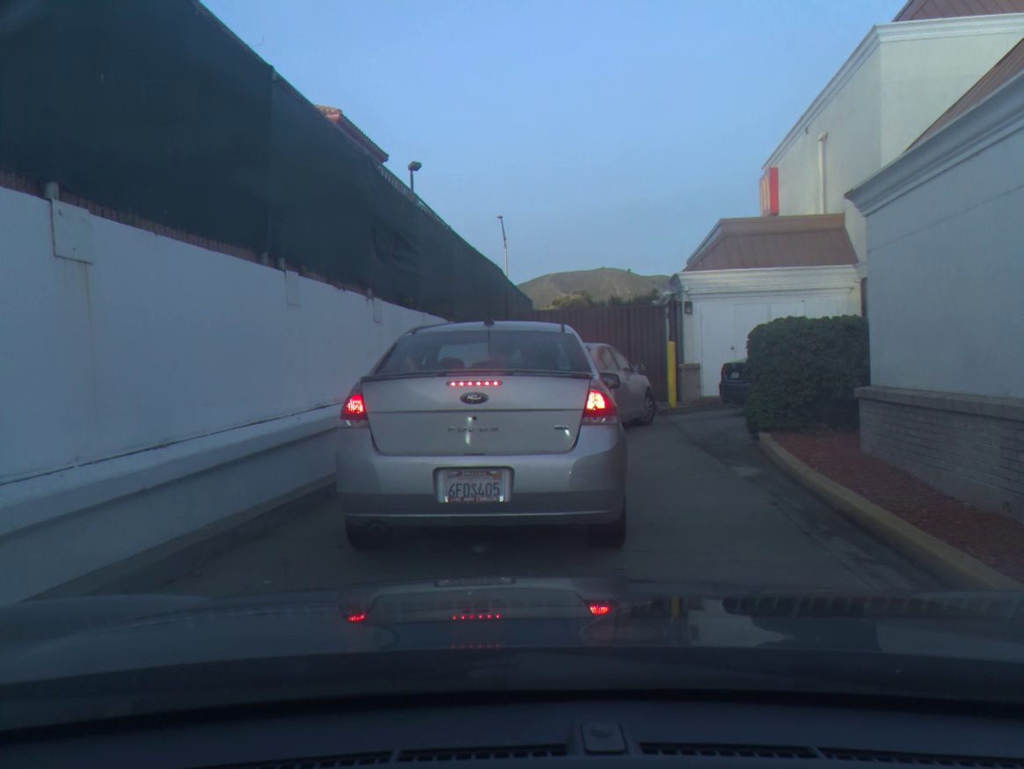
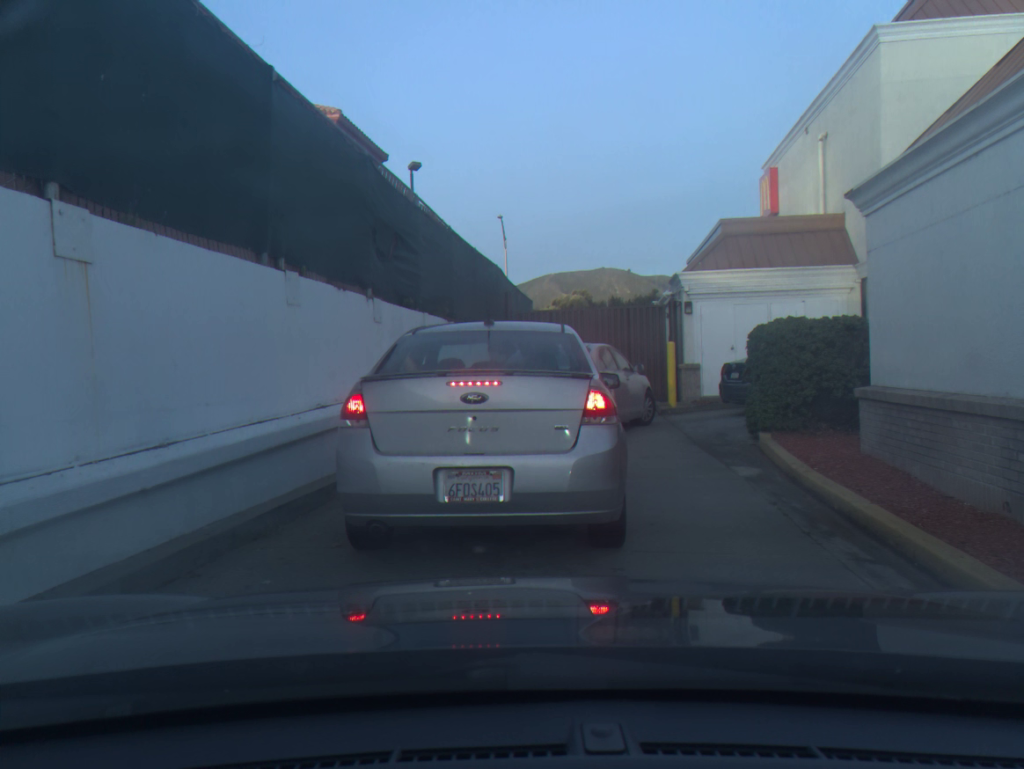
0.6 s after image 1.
(0.0, 0.0) m; 0°
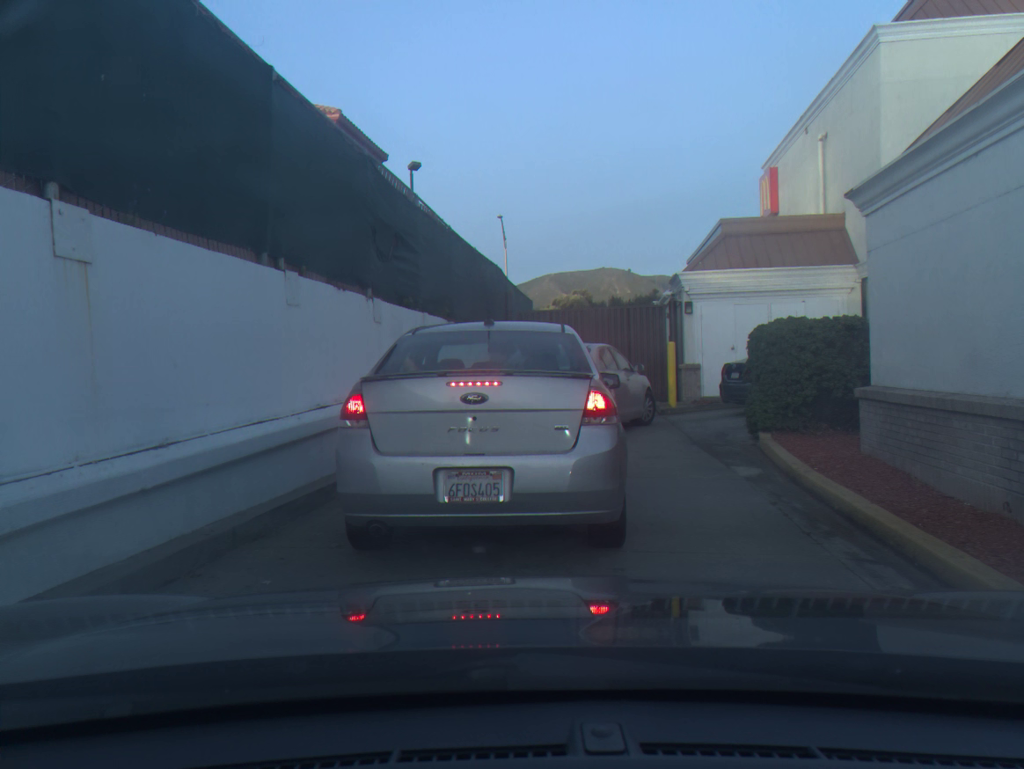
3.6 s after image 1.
(0.0, 0.0) m; 0°
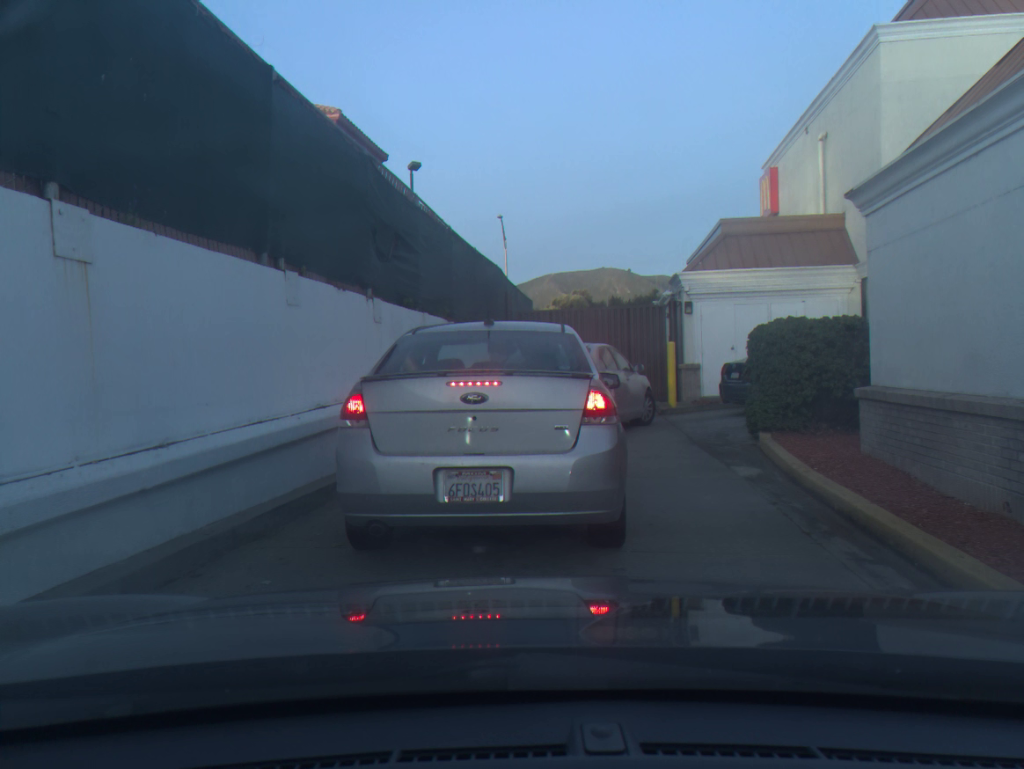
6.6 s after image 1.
(0.0, 0.0) m; 0°
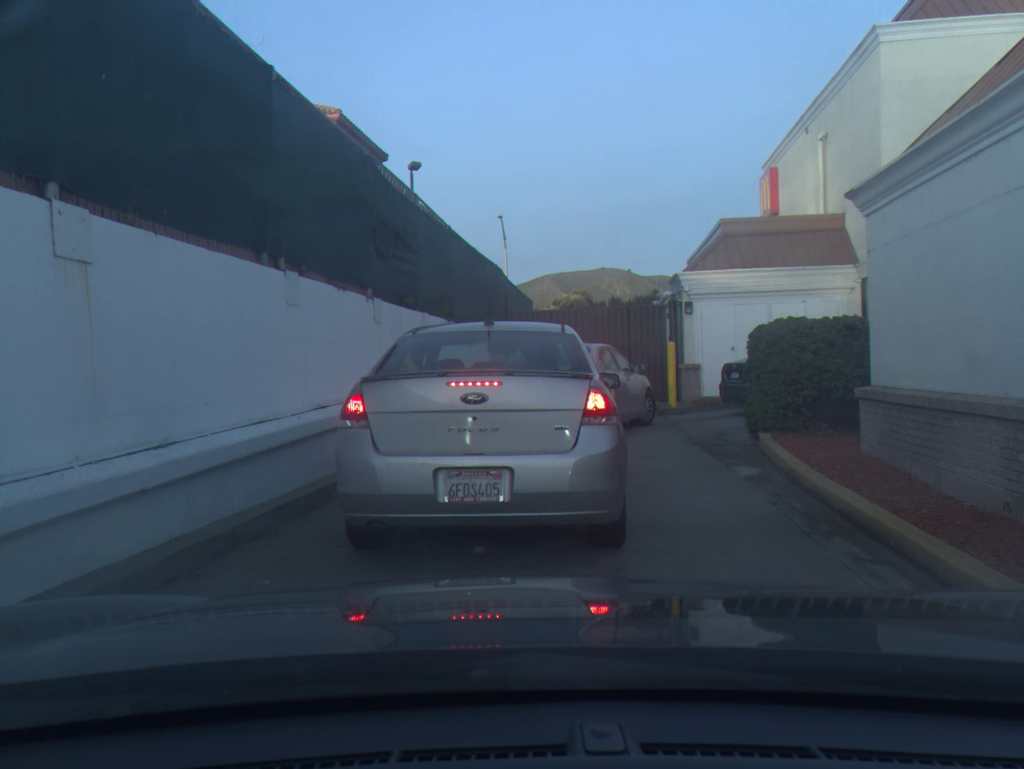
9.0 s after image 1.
(0.0, 0.0) m; 0°
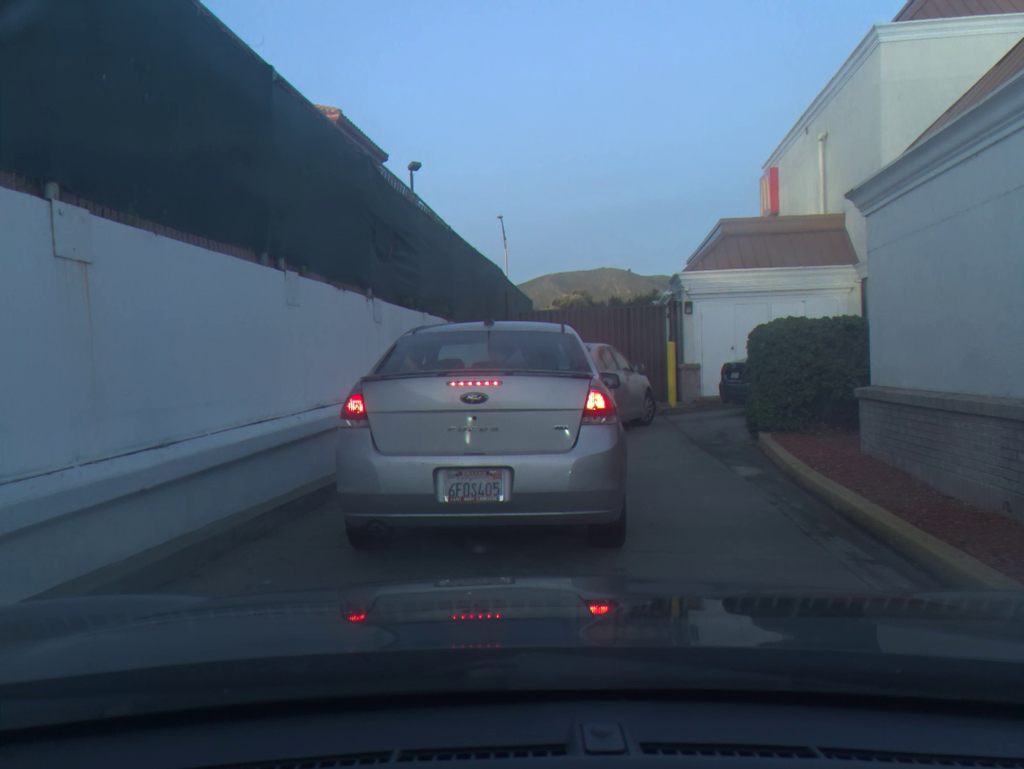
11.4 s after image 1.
(0.0, 0.0) m; 0°
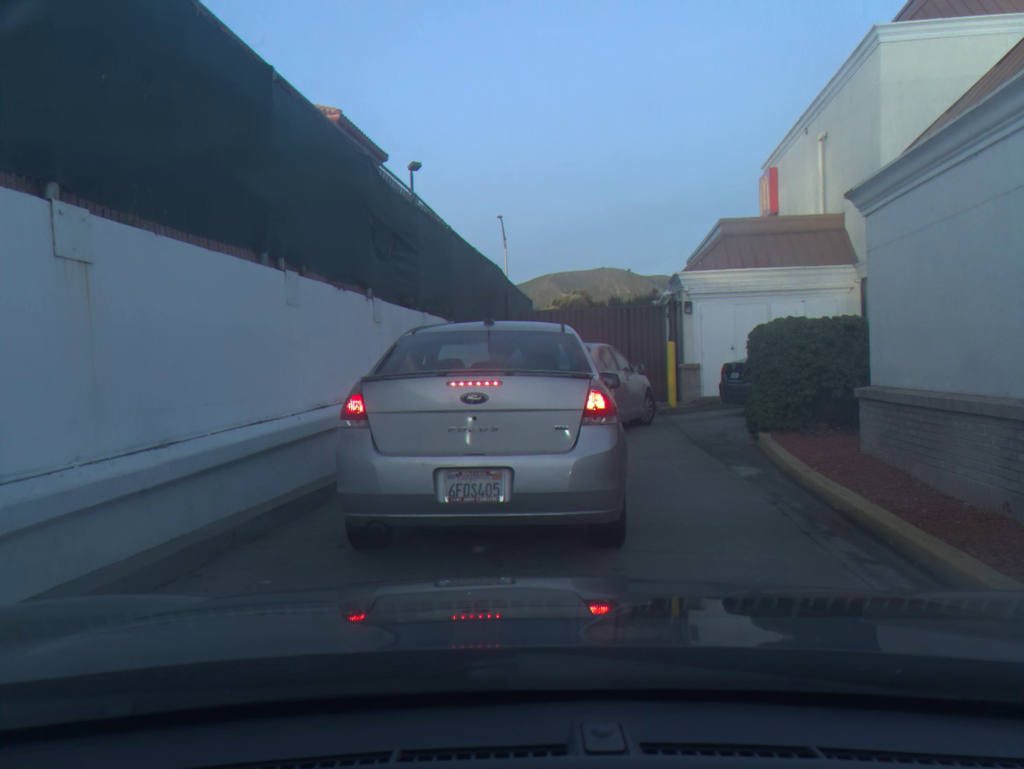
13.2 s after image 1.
(0.0, 0.0) m; 0°
